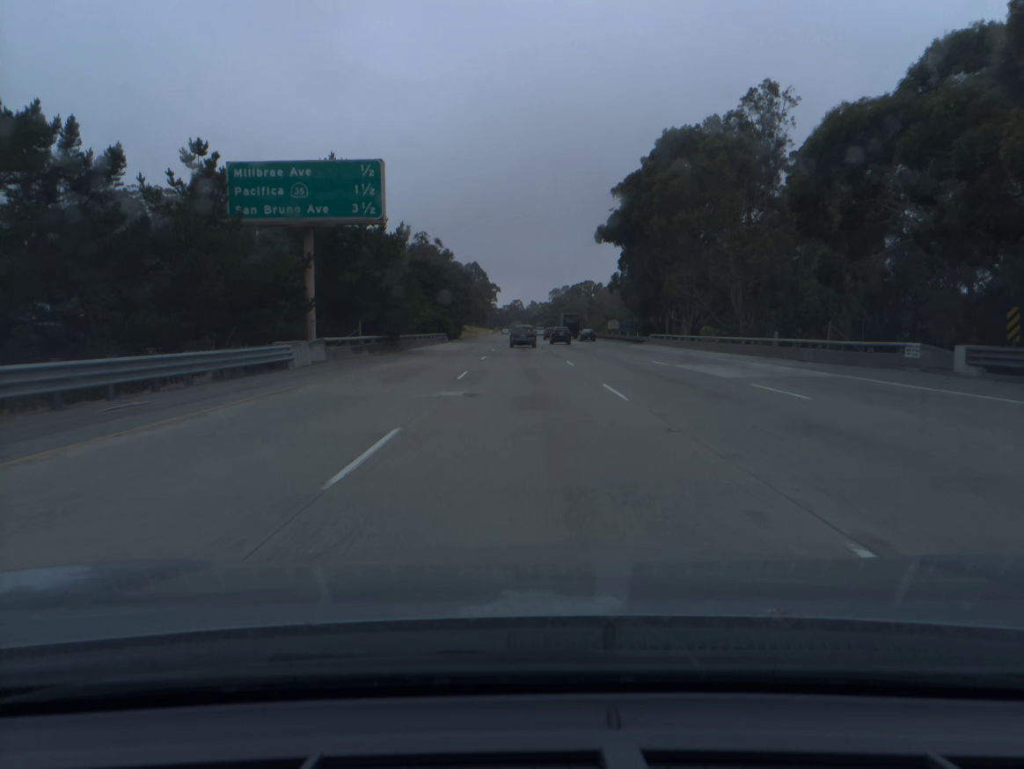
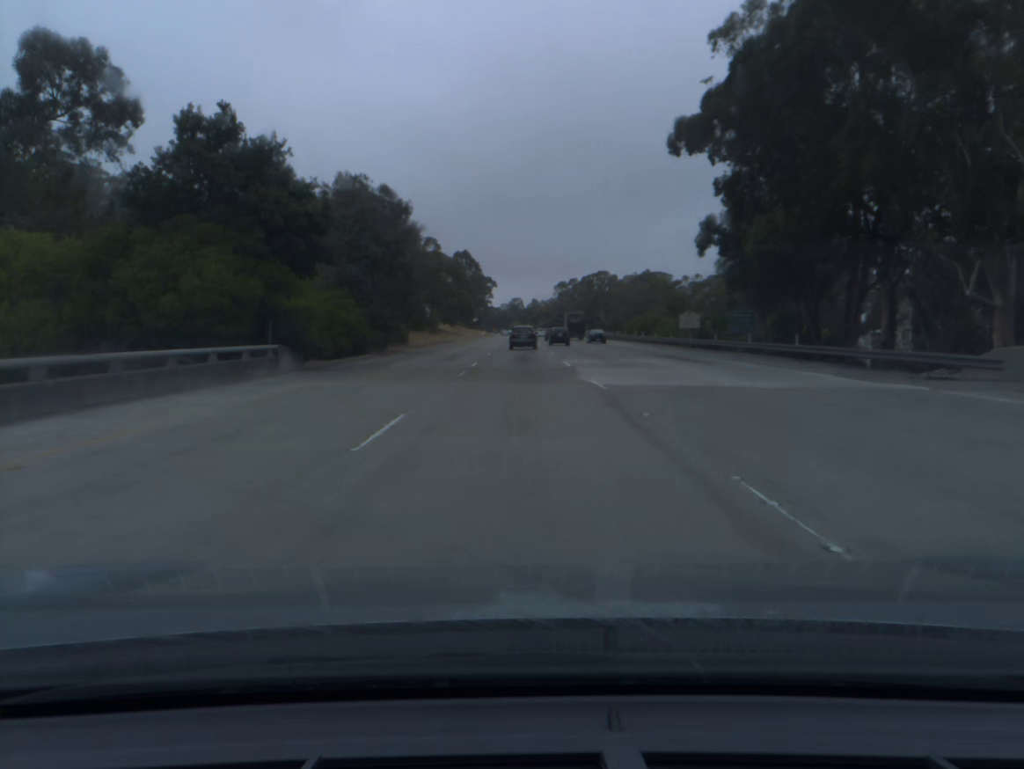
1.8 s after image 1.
(+0.1, +56.4) m; 0°
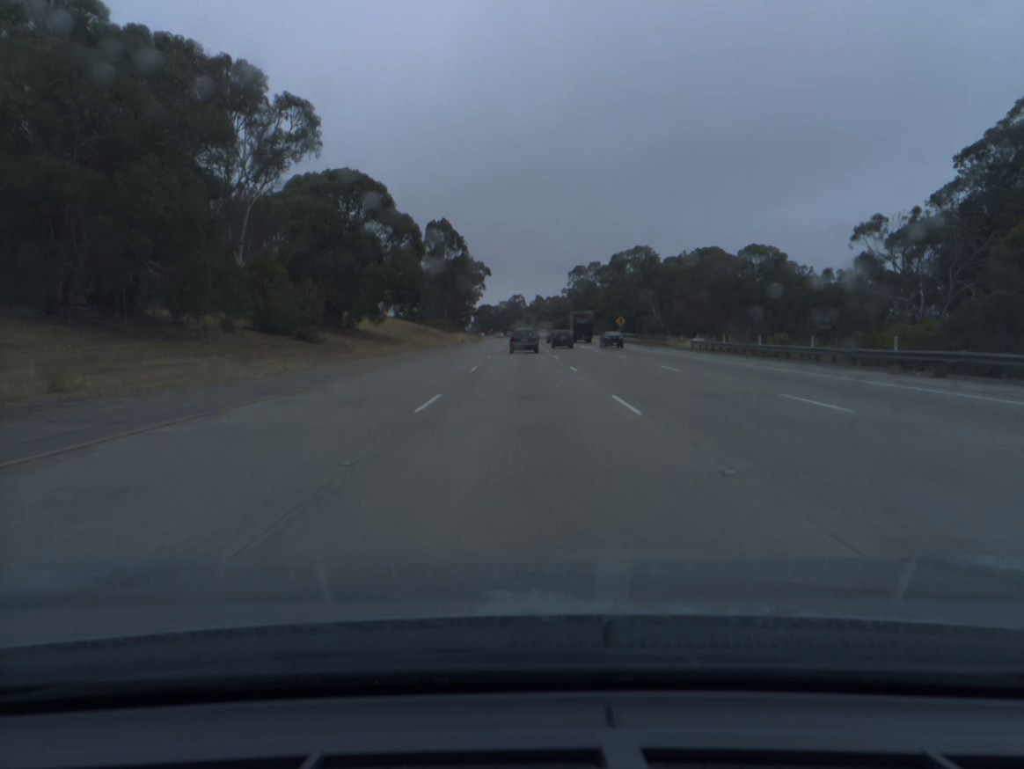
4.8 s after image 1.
(-0.1, +91.3) m; 0°
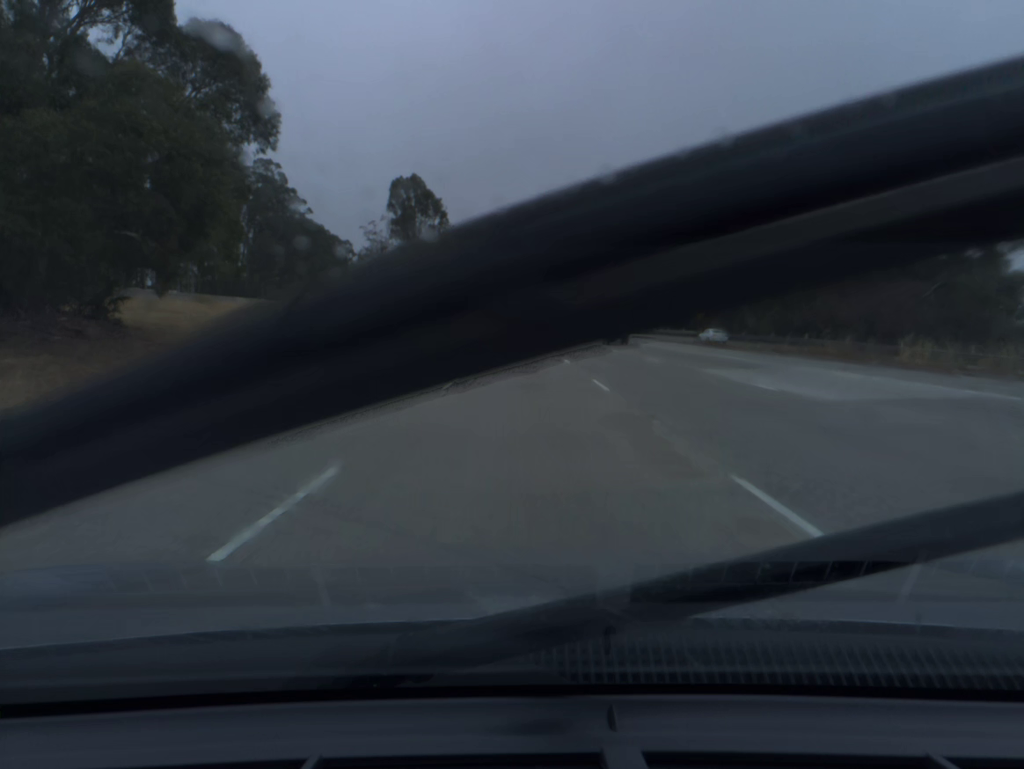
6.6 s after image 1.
(0.0, +53.8) m; 0°
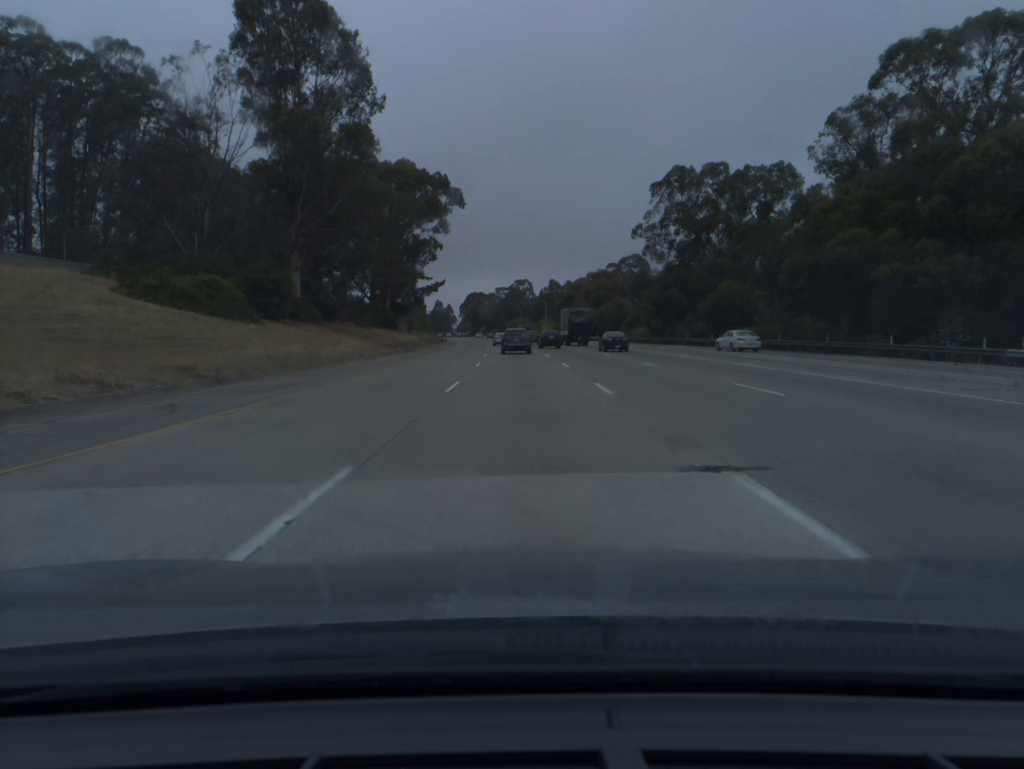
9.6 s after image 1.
(-0.3, +87.9) m; -1°
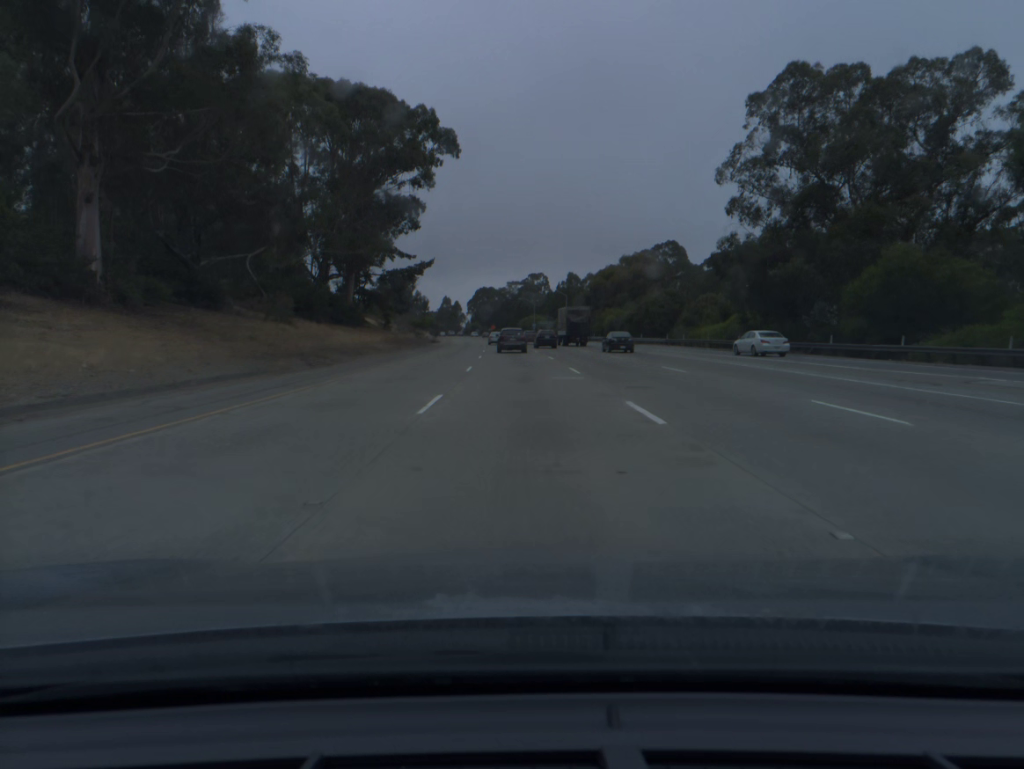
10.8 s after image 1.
(-0.3, +35.0) m; -1°
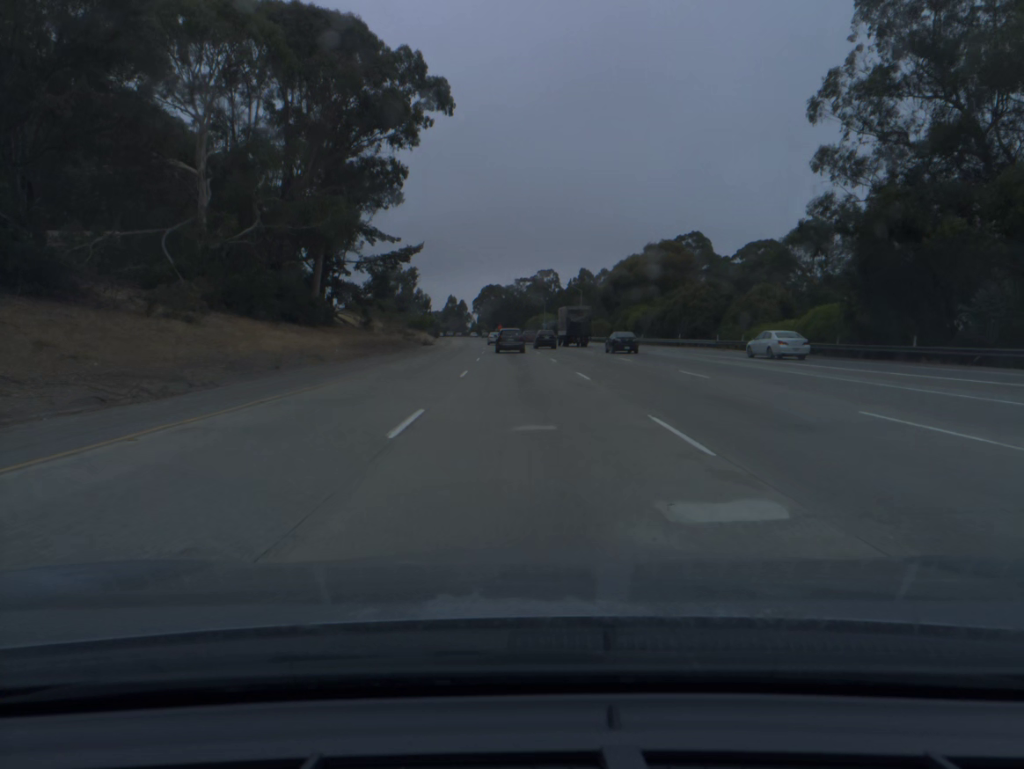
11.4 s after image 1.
(-0.1, +17.5) m; -1°
